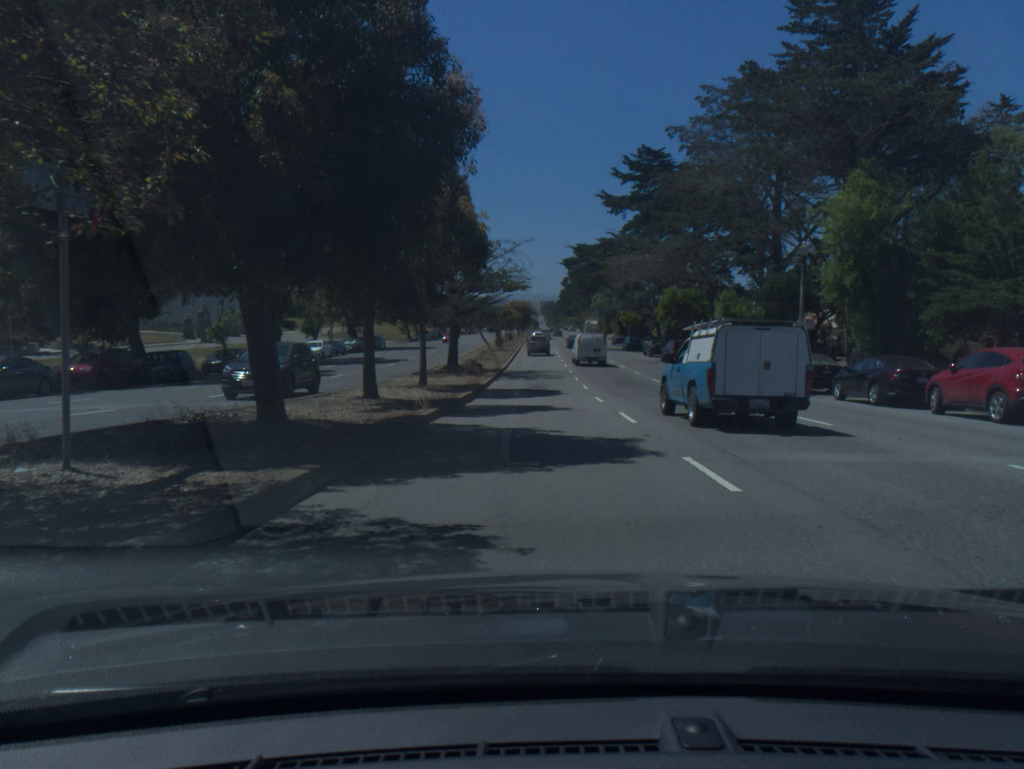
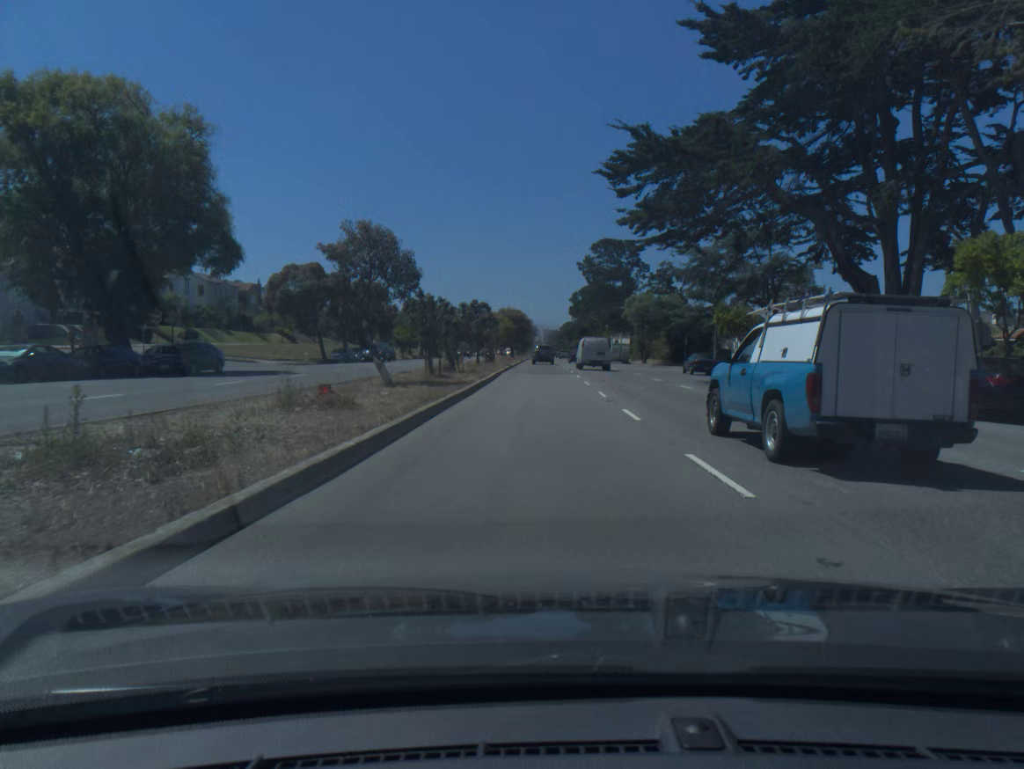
(-0.1, +50.4) m; 0°
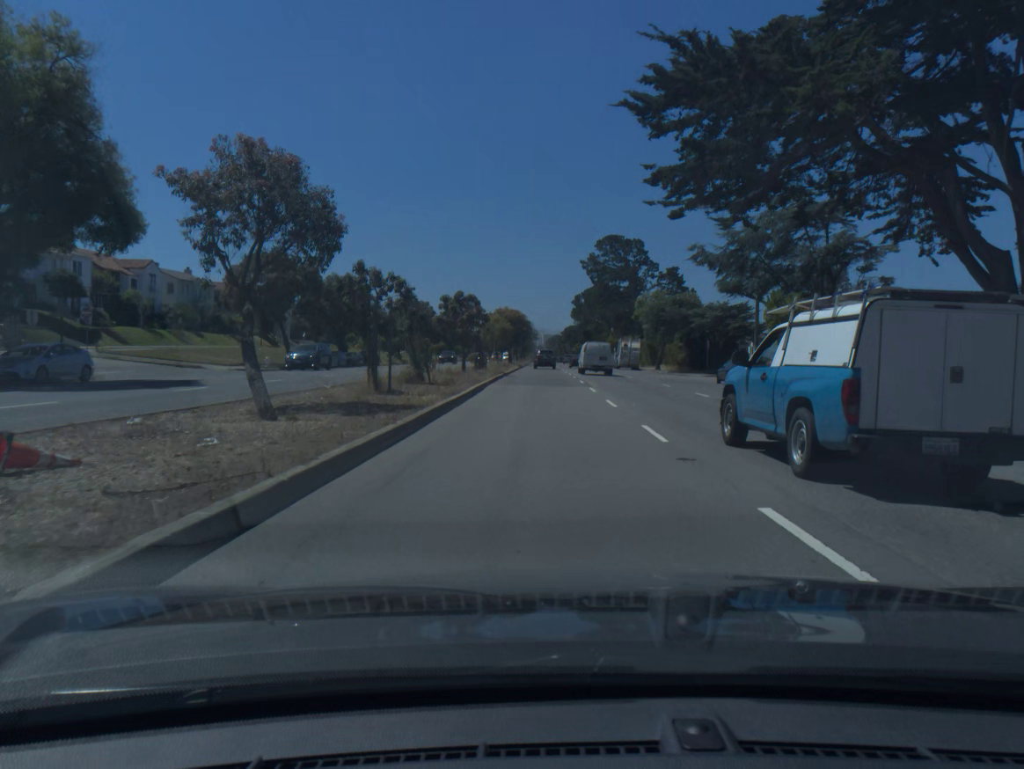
(0.0, +10.2) m; 0°
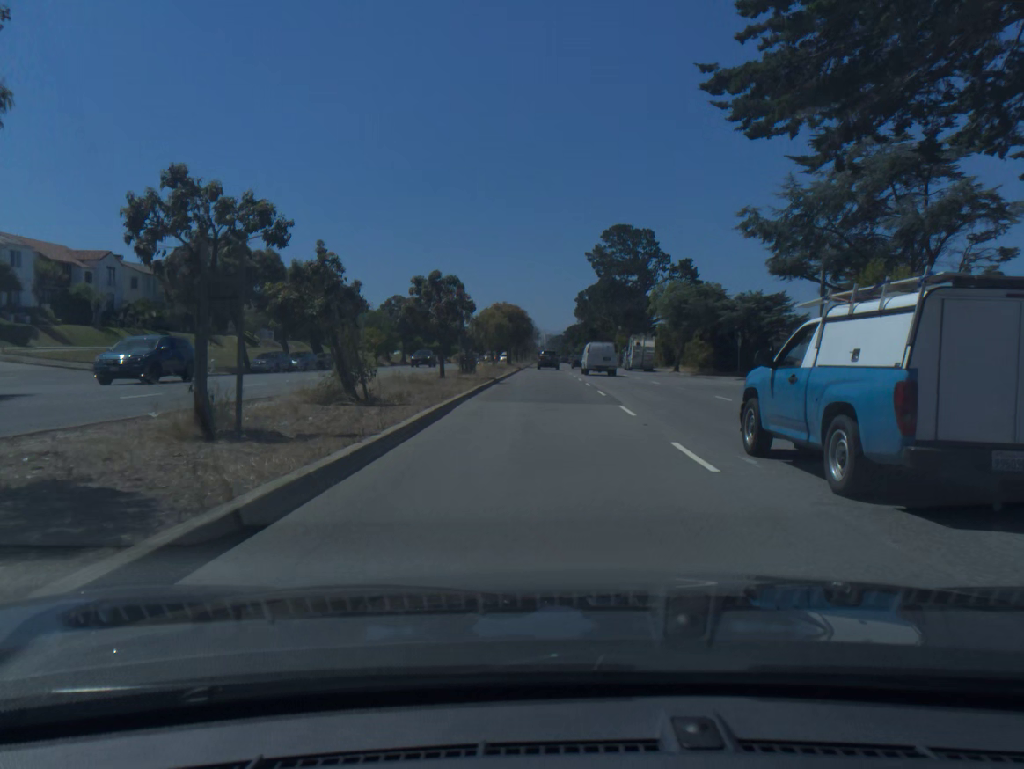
(0.0, +10.2) m; 0°
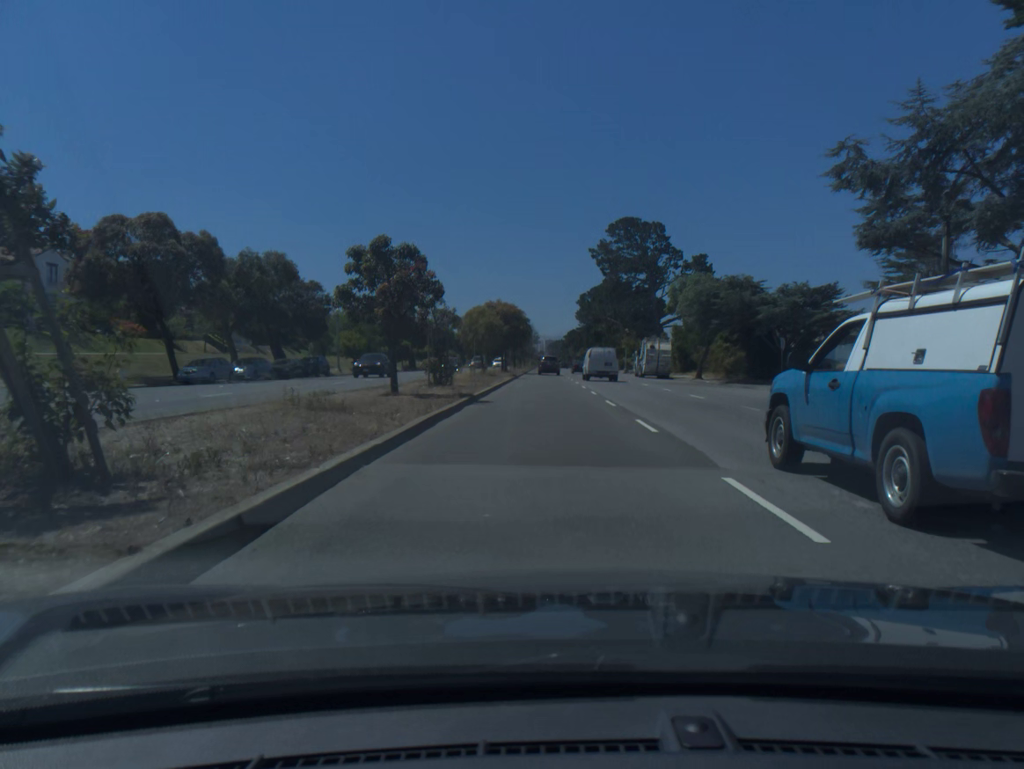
(0.0, +10.4) m; 0°
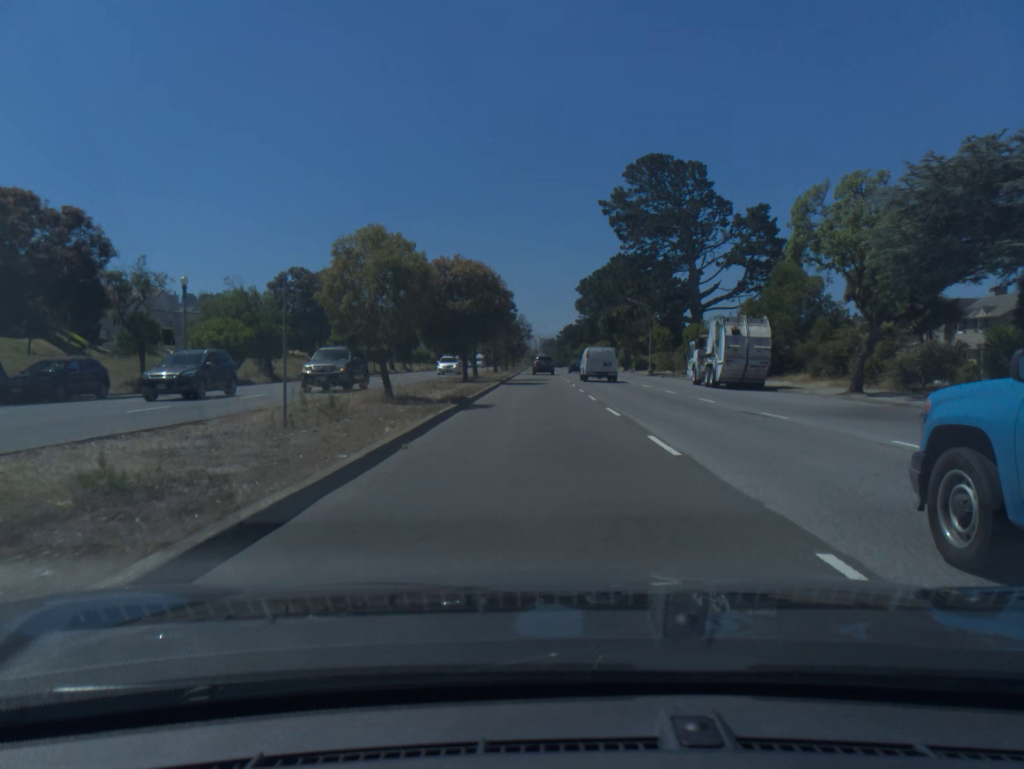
(+0.1, +32.0) m; 0°
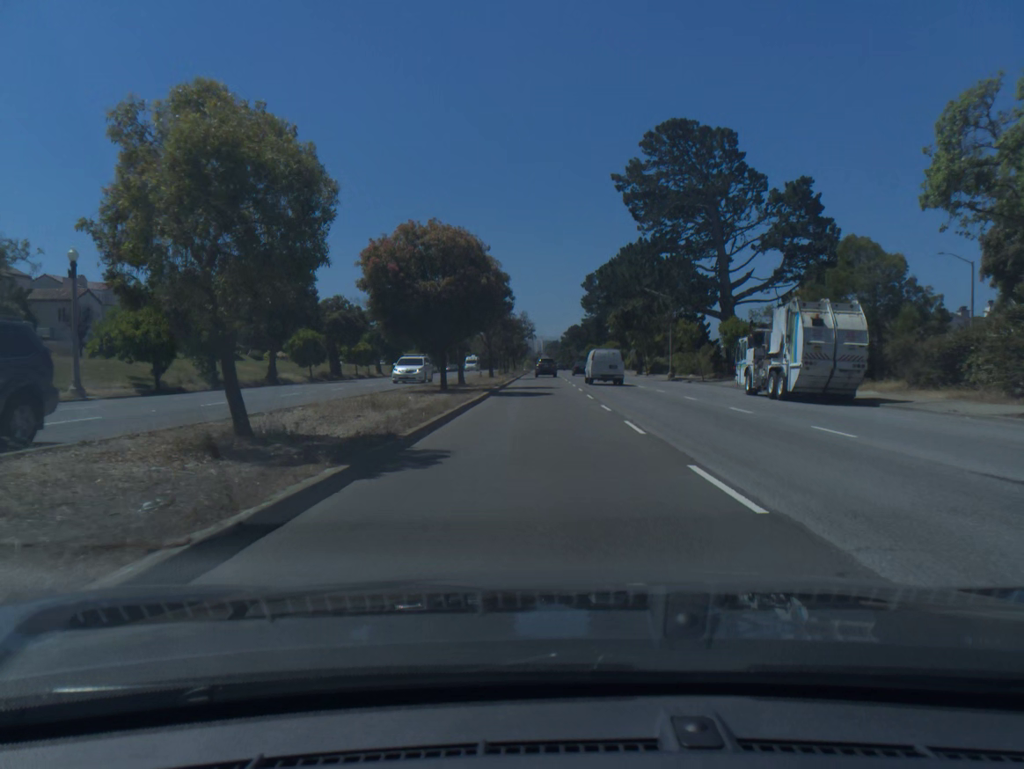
(0.0, +10.9) m; 0°
